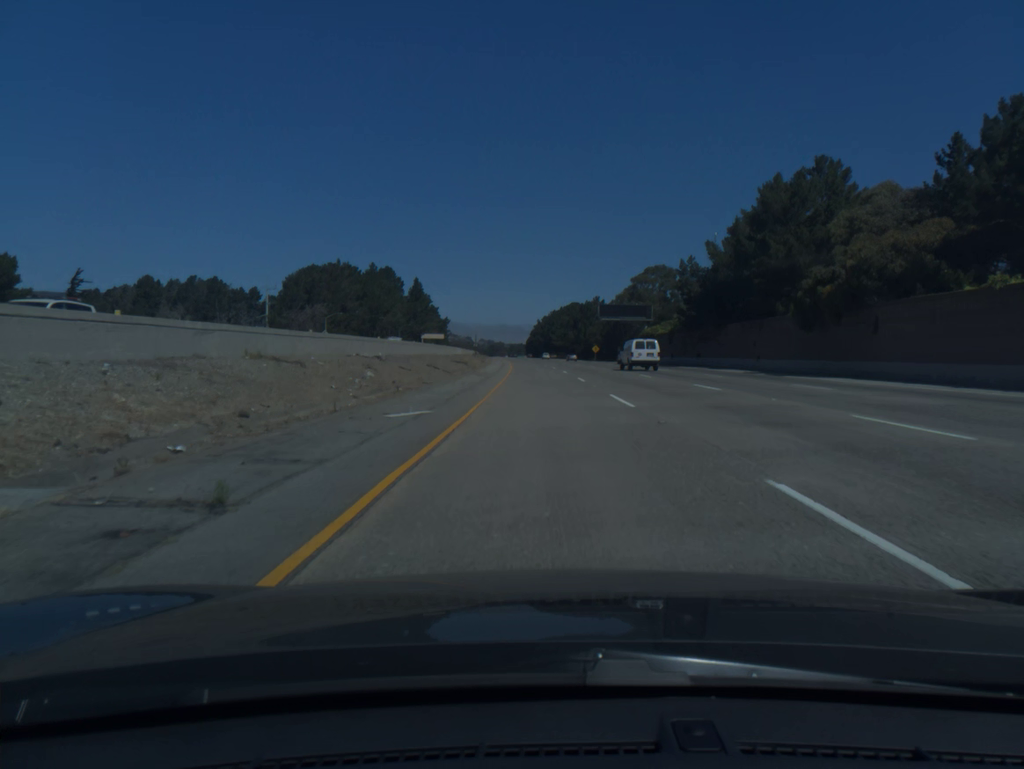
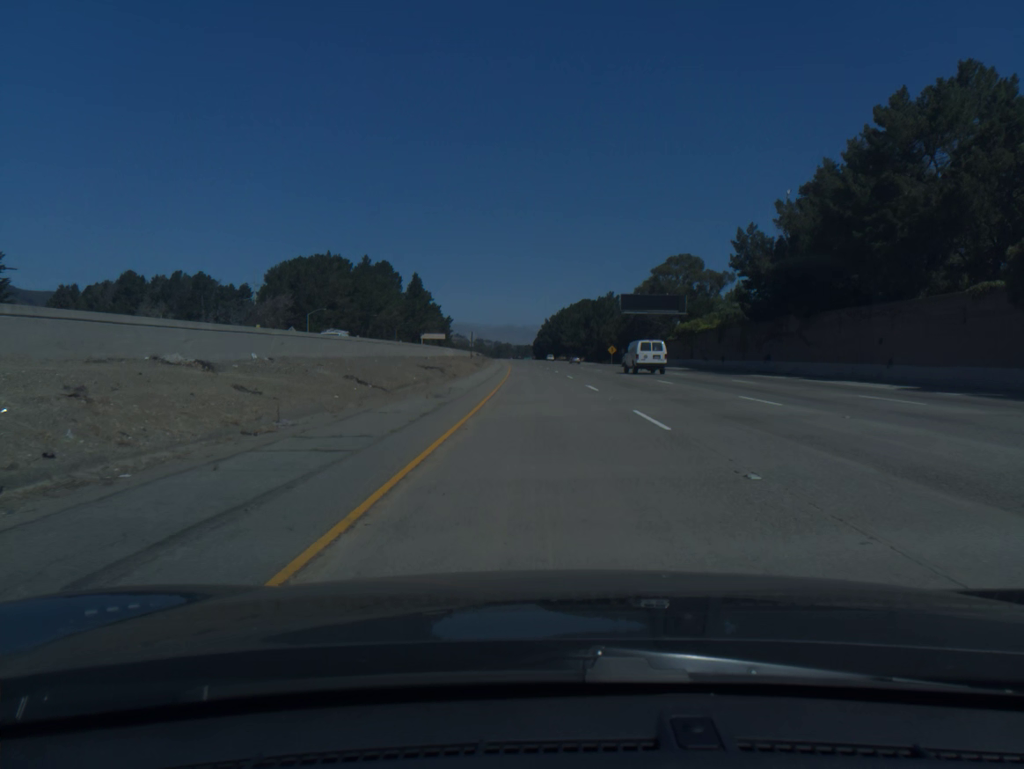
(-0.1, +20.3) m; -1°
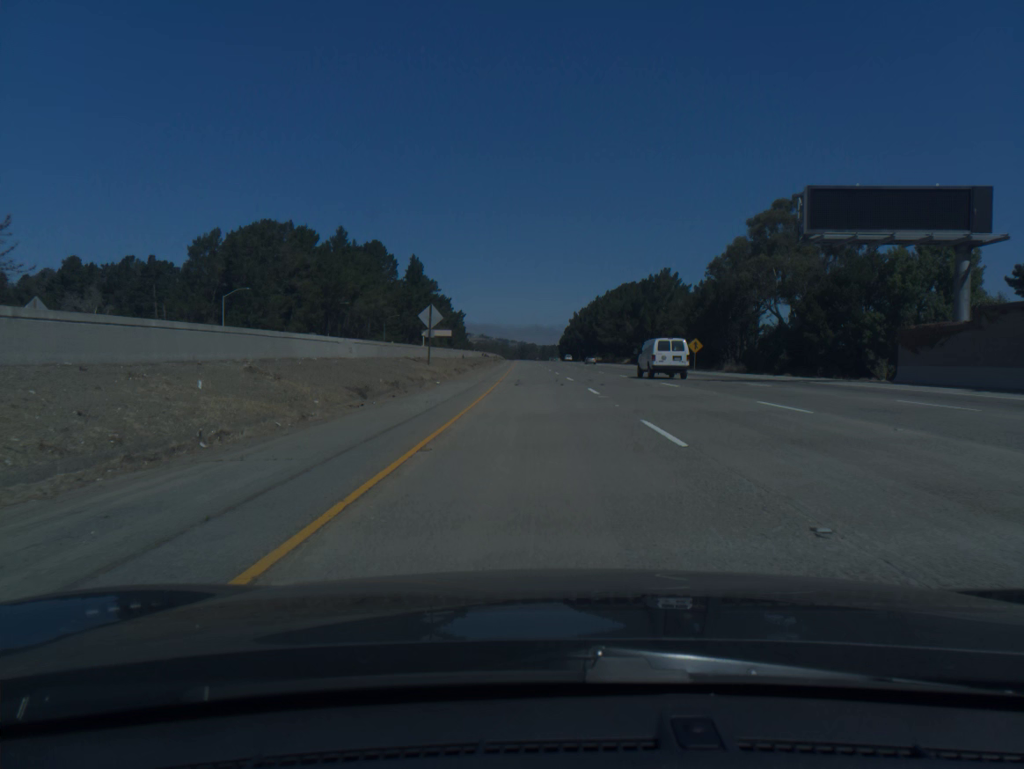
(-0.9, +60.9) m; -2°
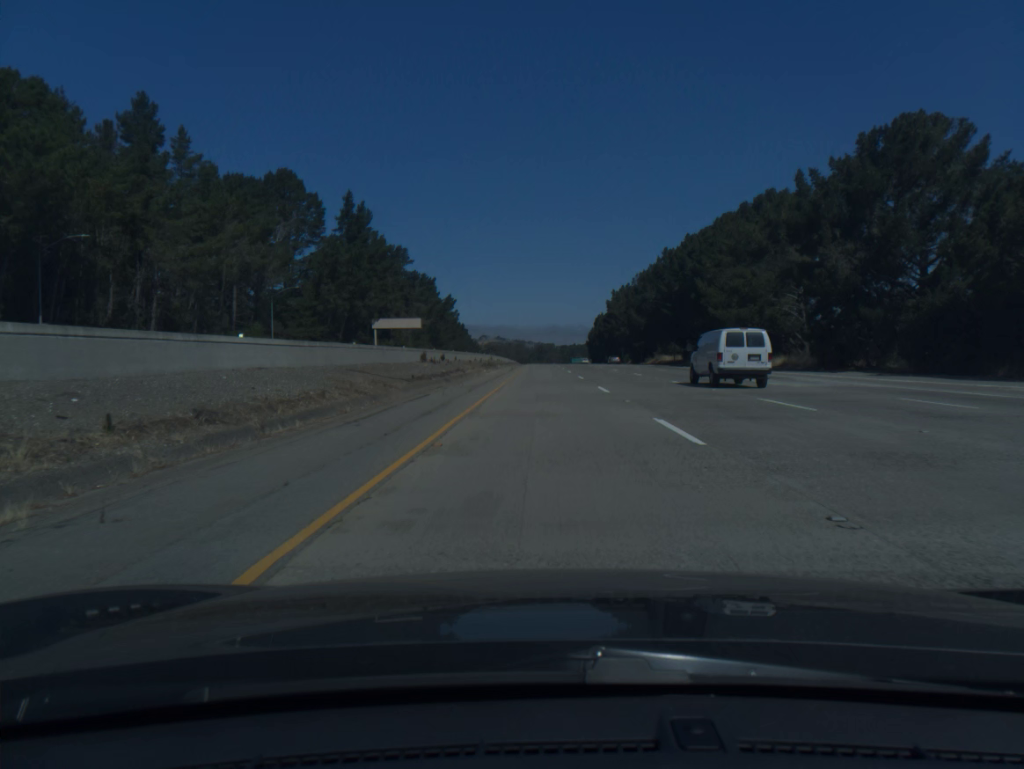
(-2.1, +102.0) m; -1°
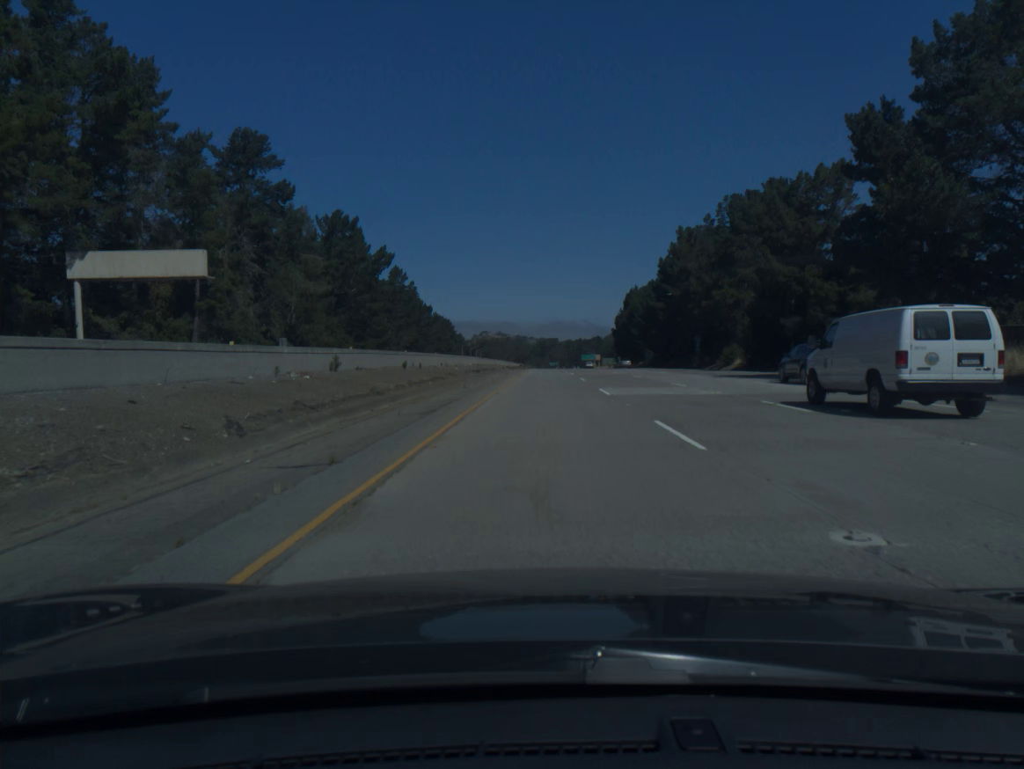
(-0.1, +102.6) m; 0°
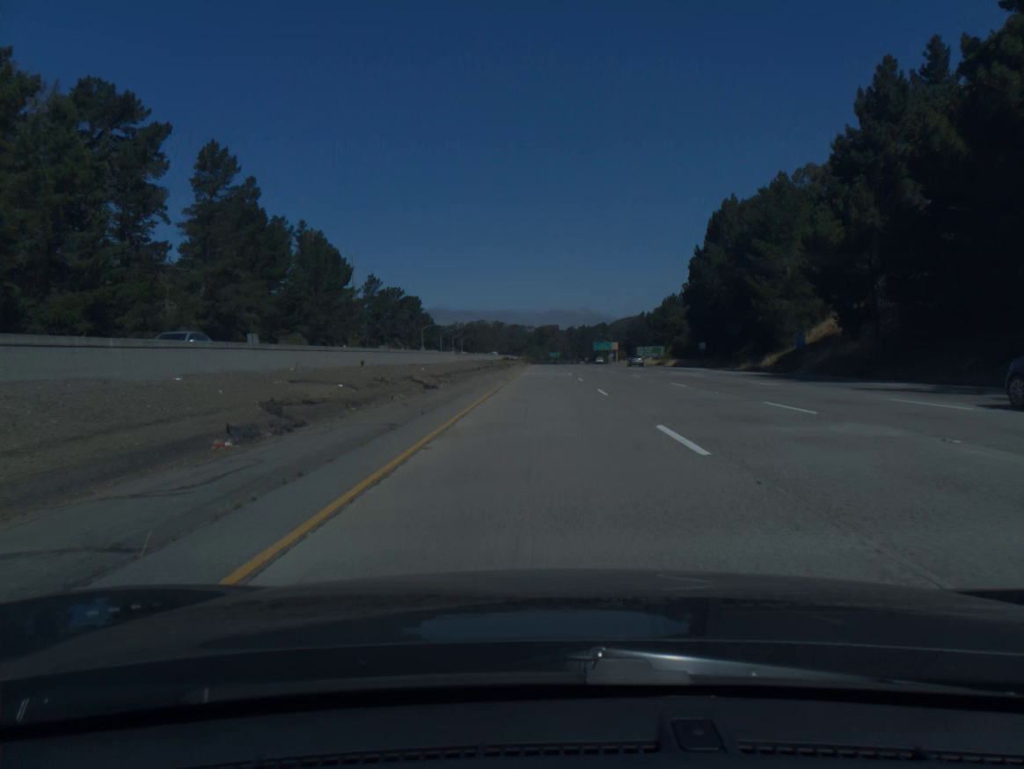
(+0.2, +102.9) m; 0°
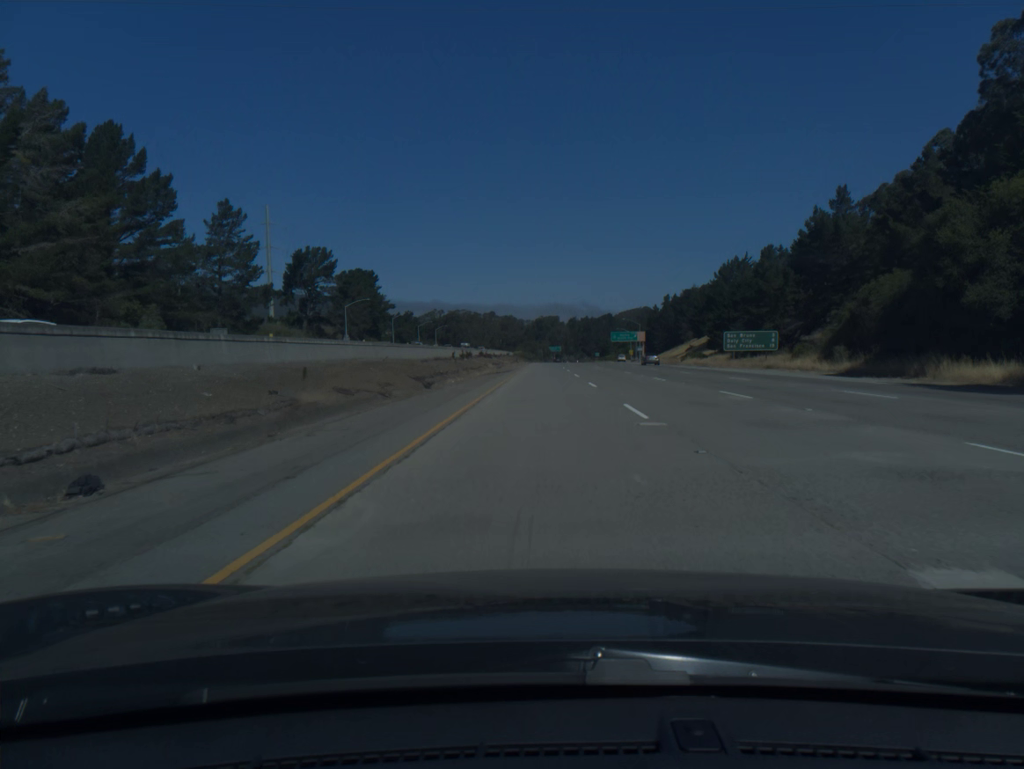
(+0.1, +82.7) m; 0°
